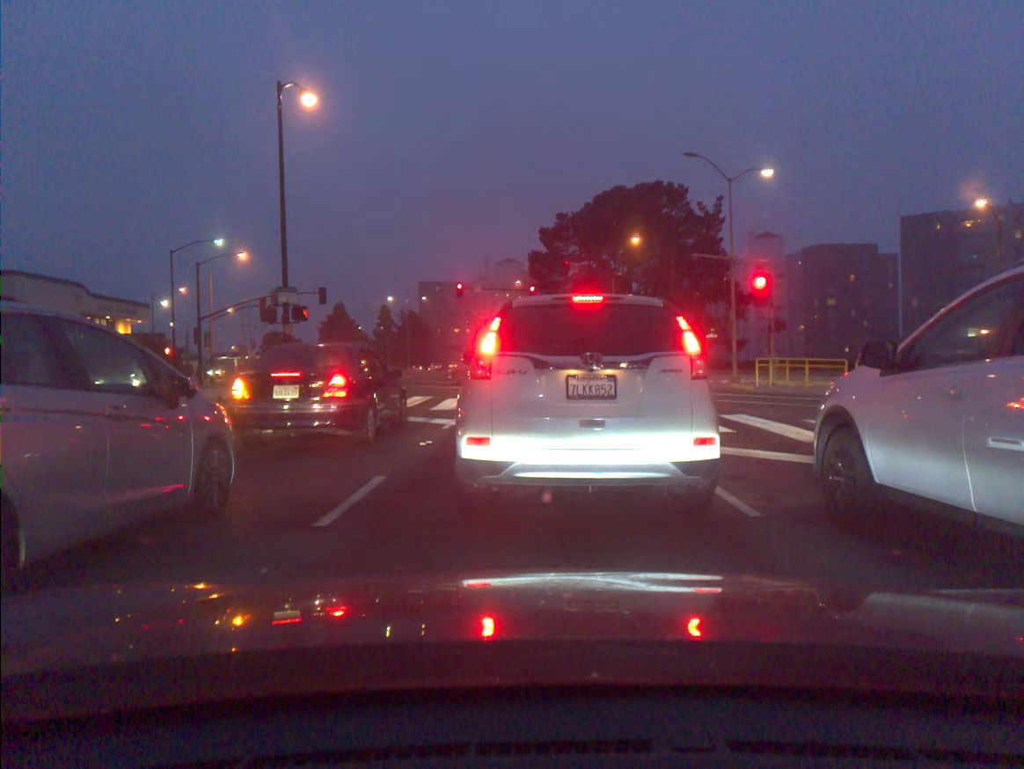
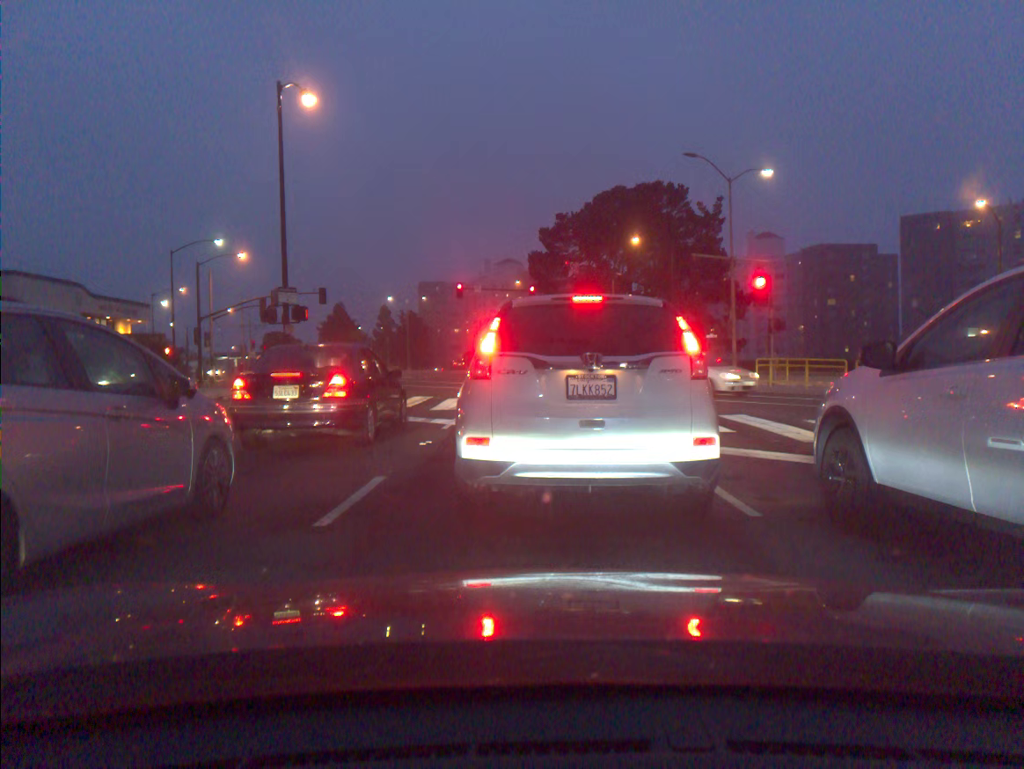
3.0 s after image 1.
(0.0, 0.0) m; 0°
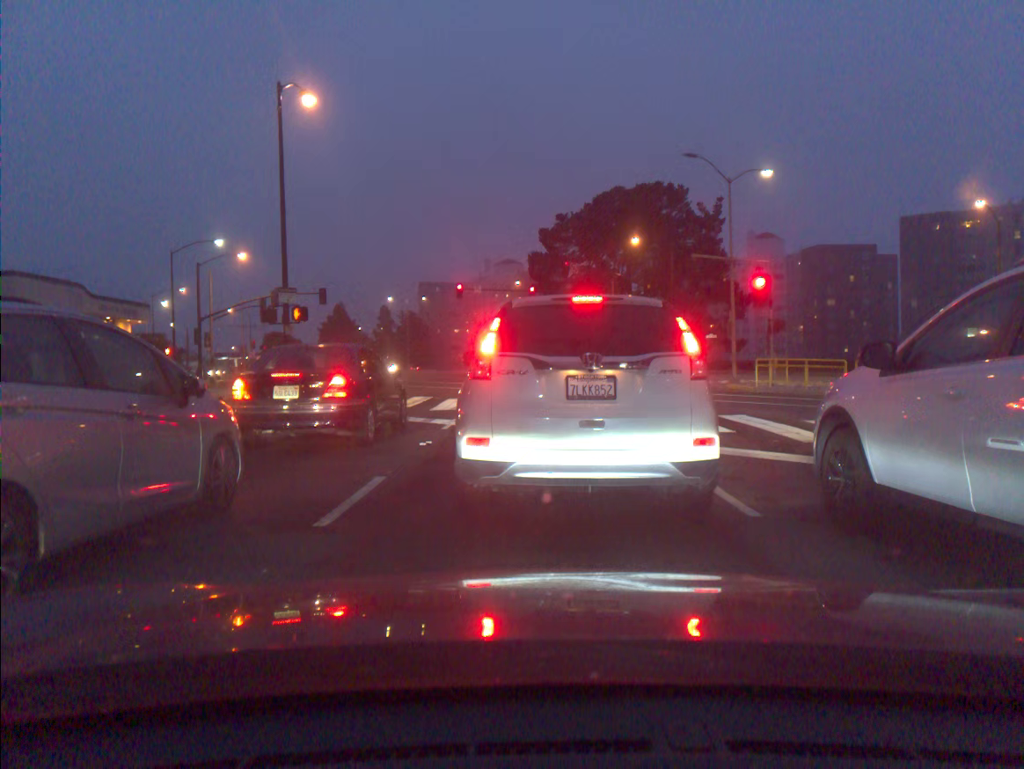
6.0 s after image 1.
(0.0, 0.0) m; 0°
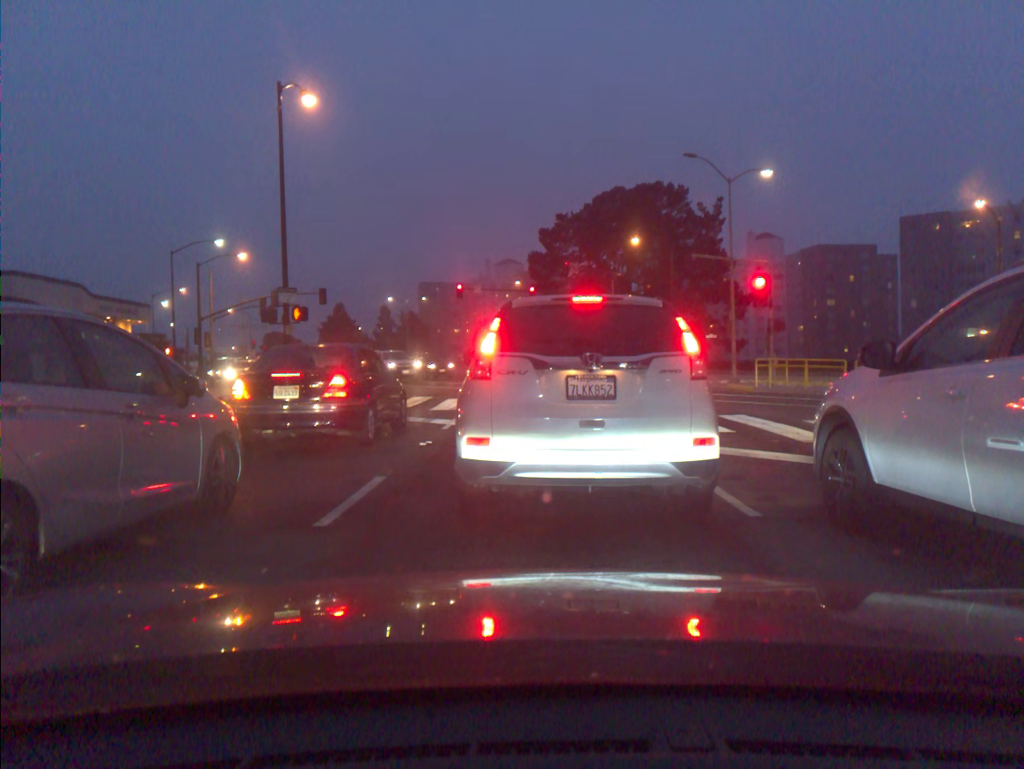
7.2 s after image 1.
(0.0, 0.0) m; 0°
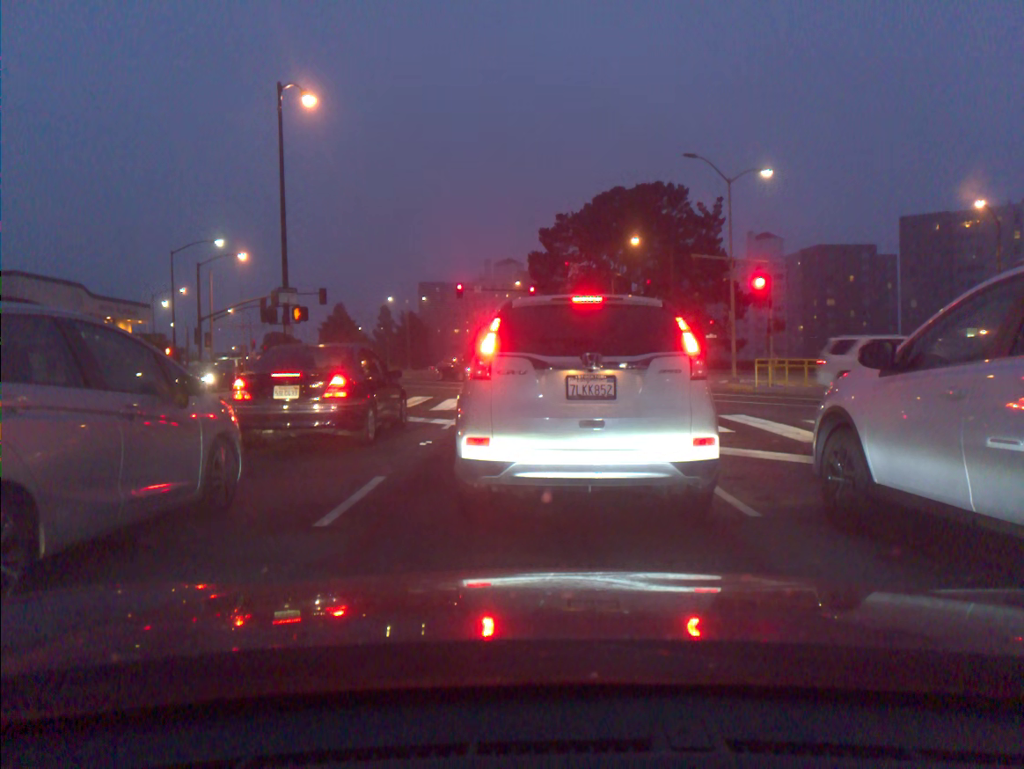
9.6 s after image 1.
(0.0, 0.0) m; 0°
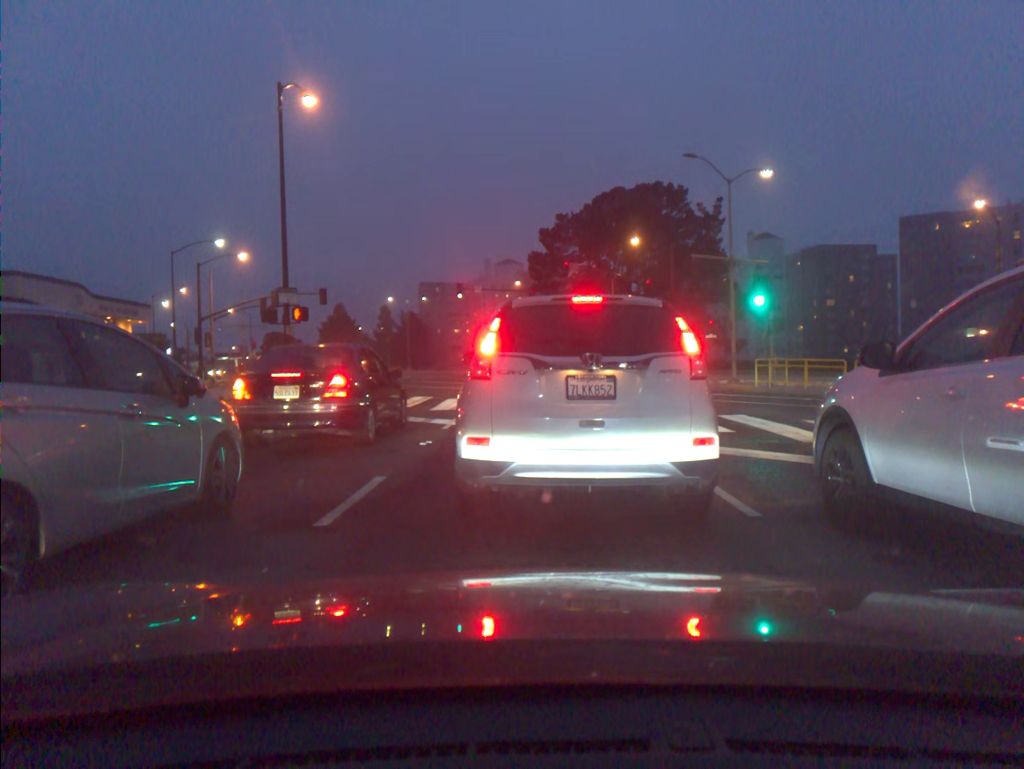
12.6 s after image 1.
(0.0, 0.0) m; 0°
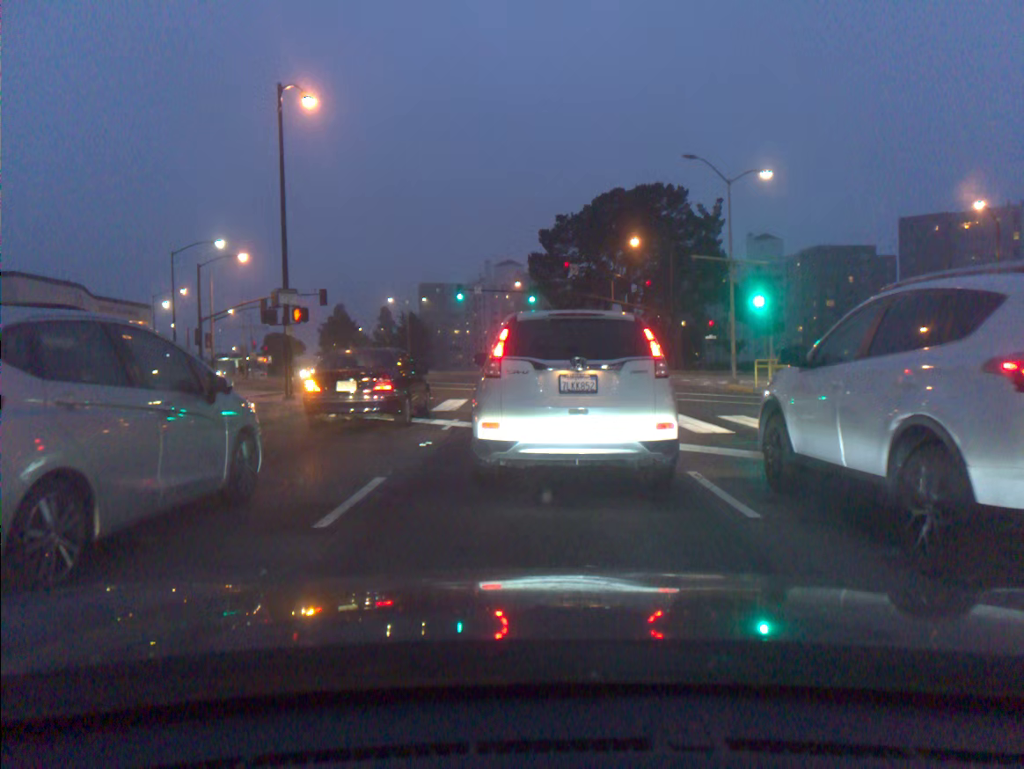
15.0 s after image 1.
(0.0, 0.0) m; 0°
